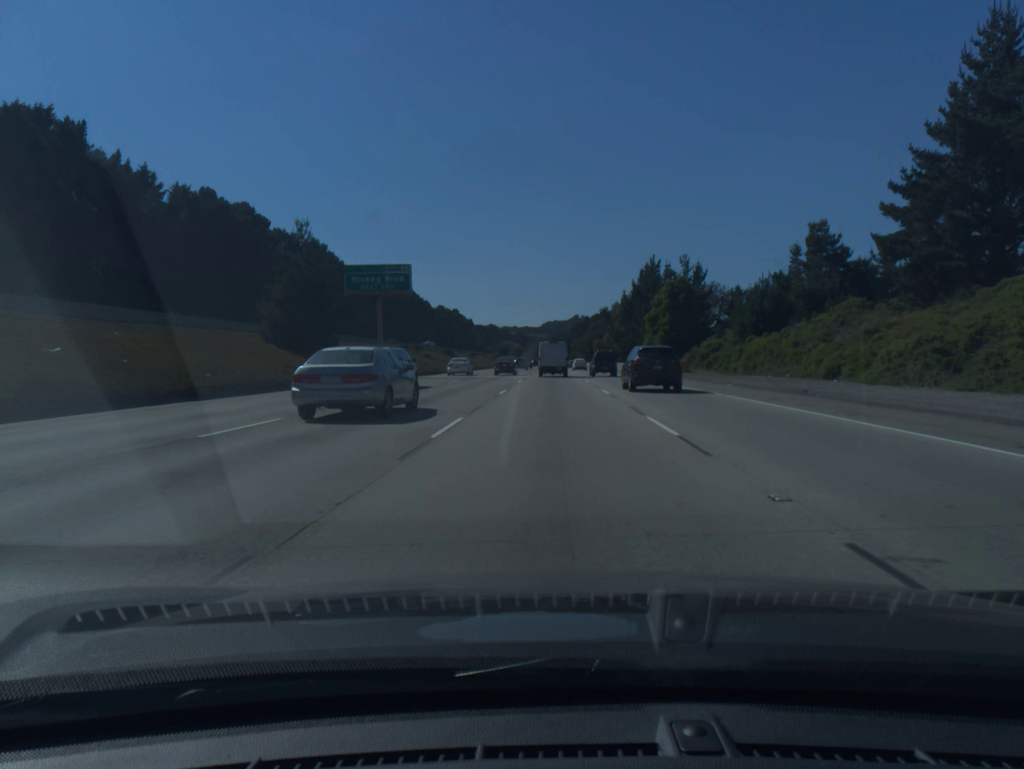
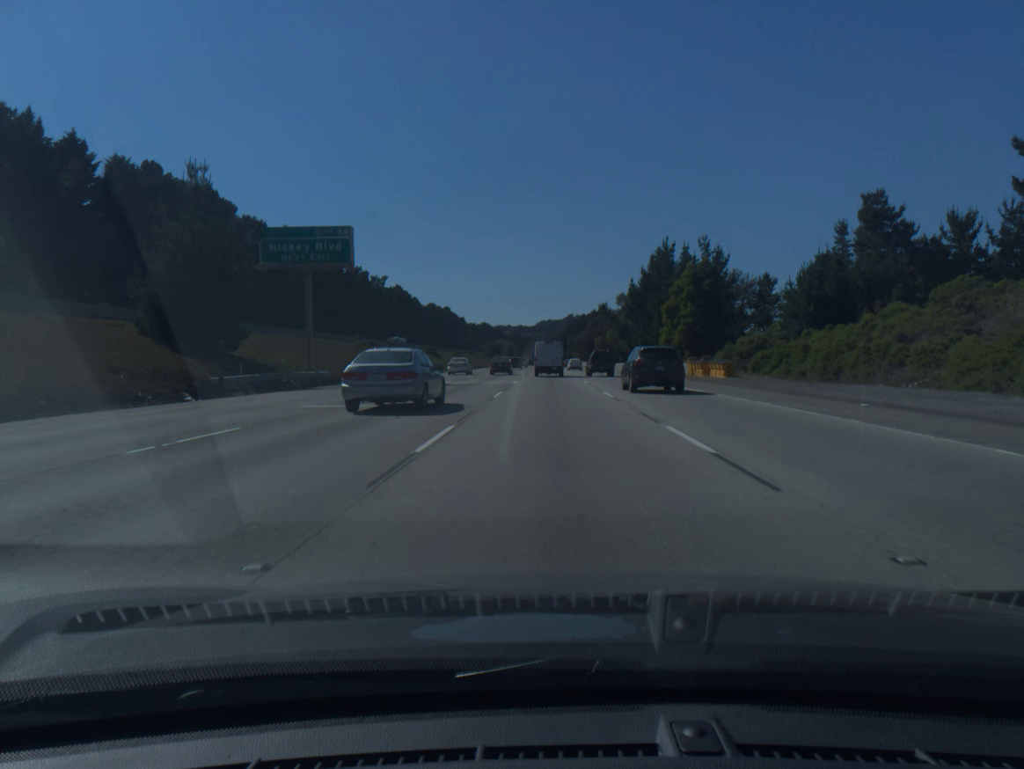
(0.0, +16.8) m; 0°
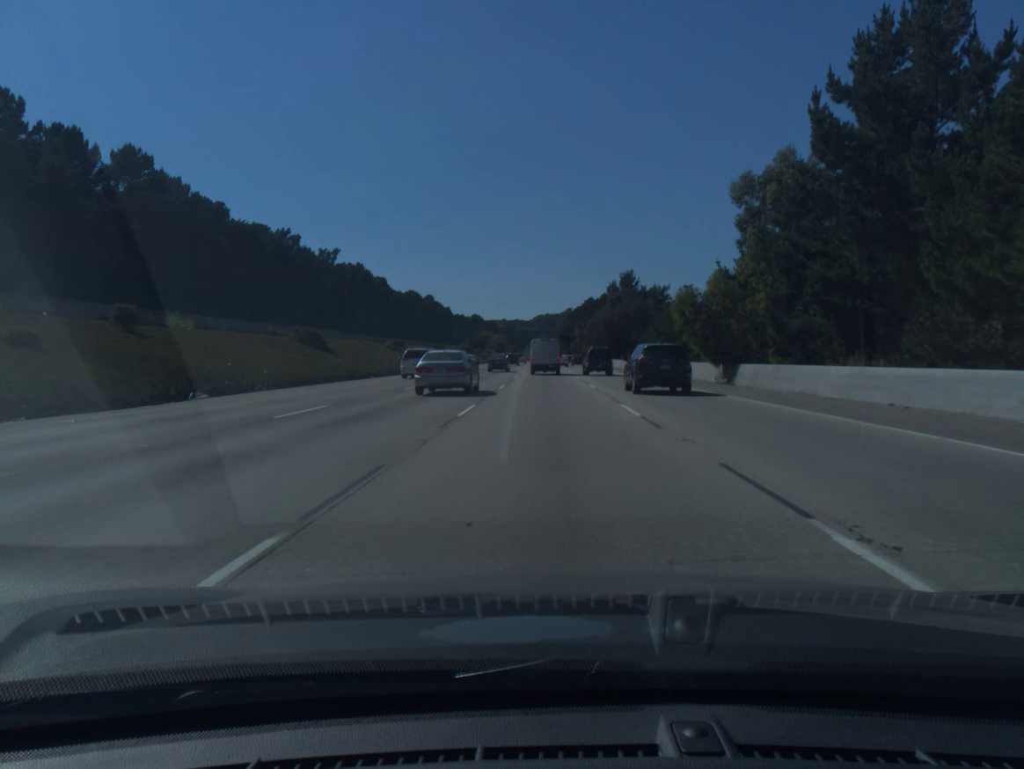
(+0.5, +66.9) m; 0°
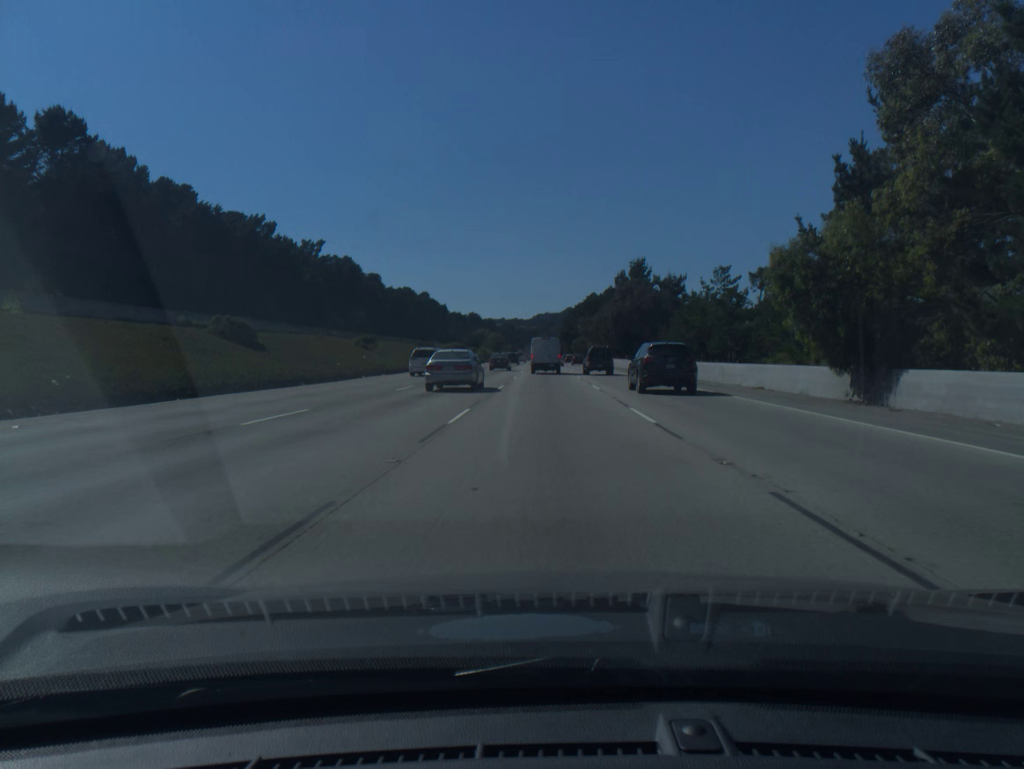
(0.0, +16.6) m; 0°
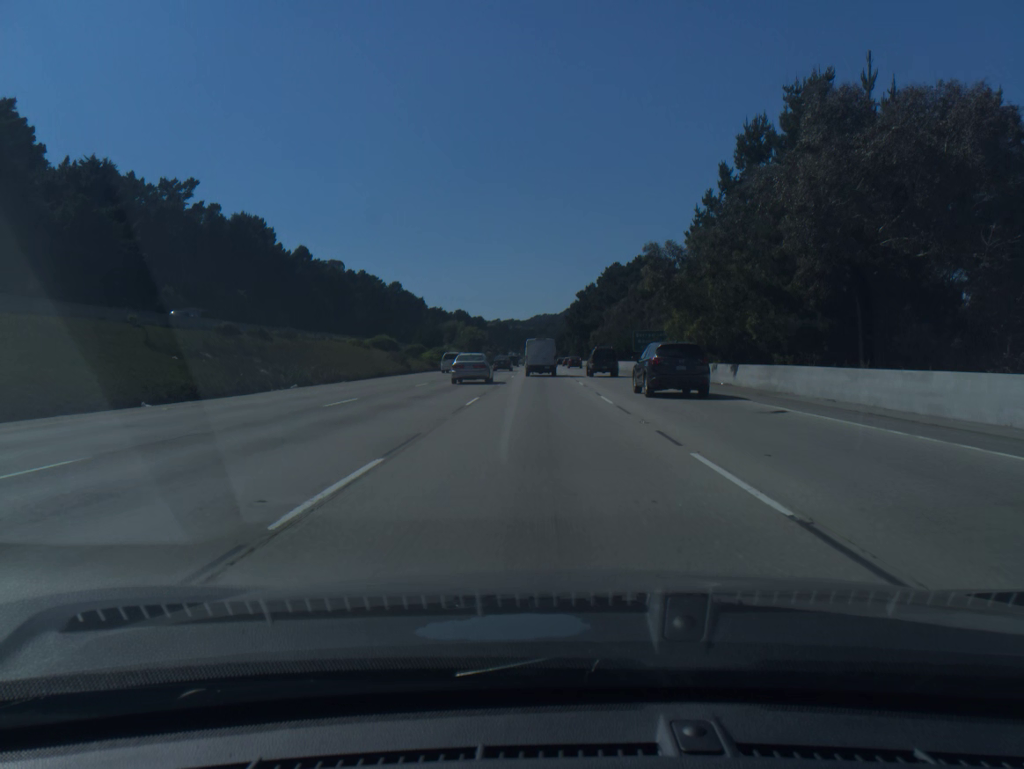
(+0.3, +81.6) m; 0°
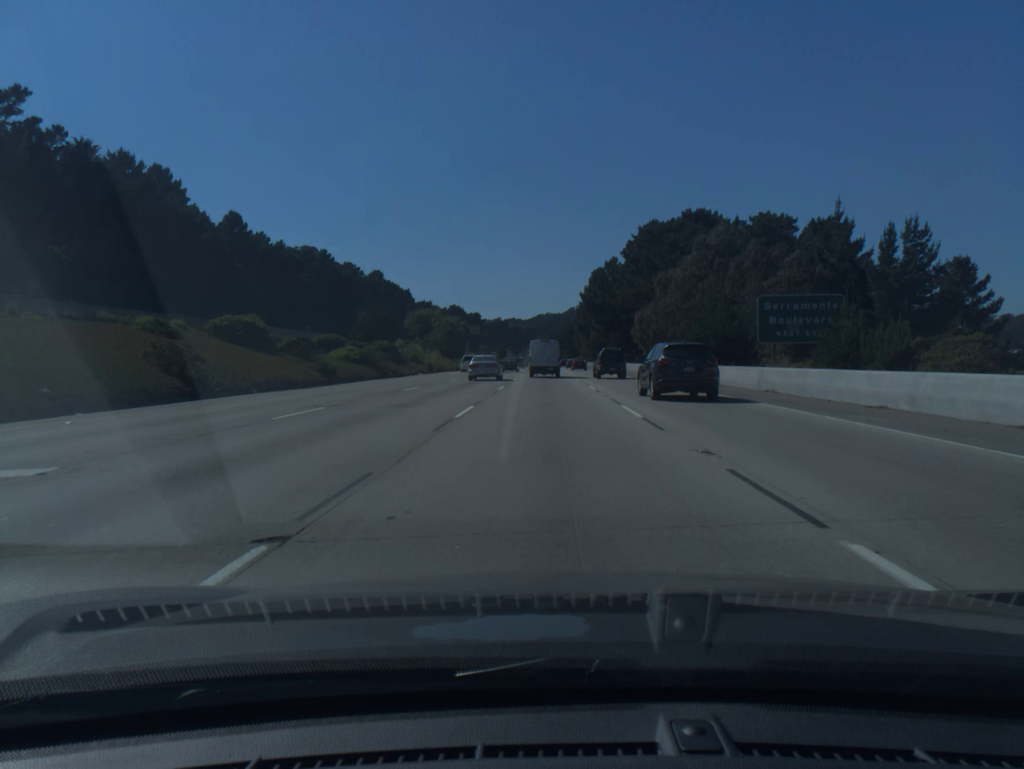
(-0.2, +48.1) m; 0°
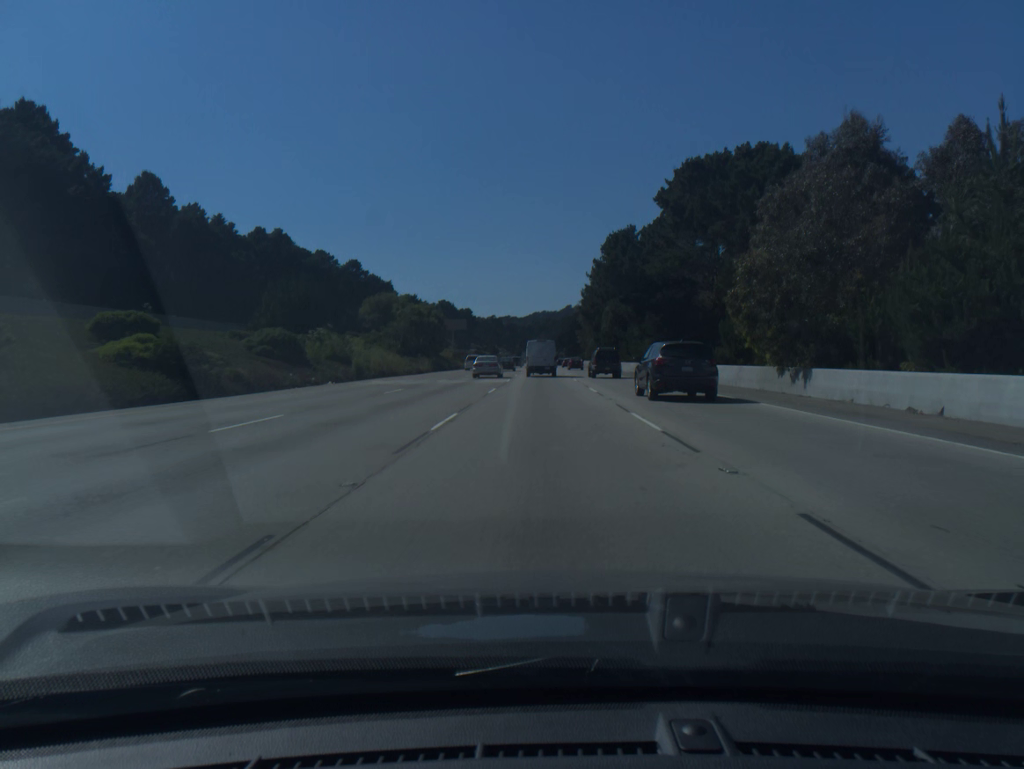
(+0.1, +32.0) m; 0°
